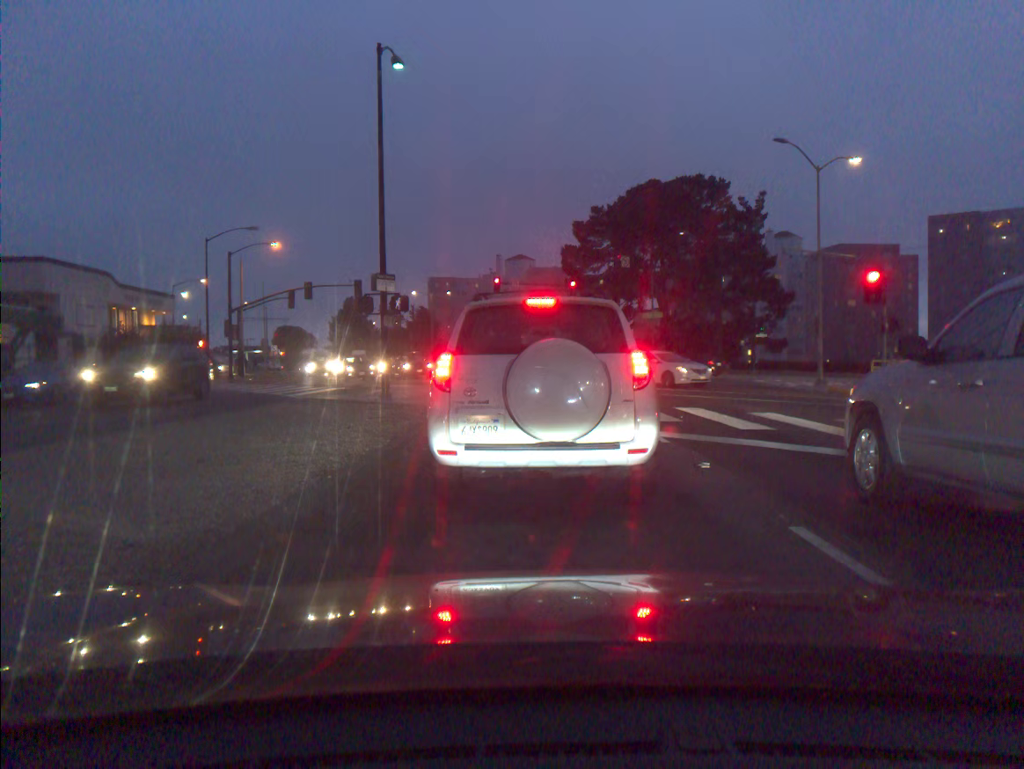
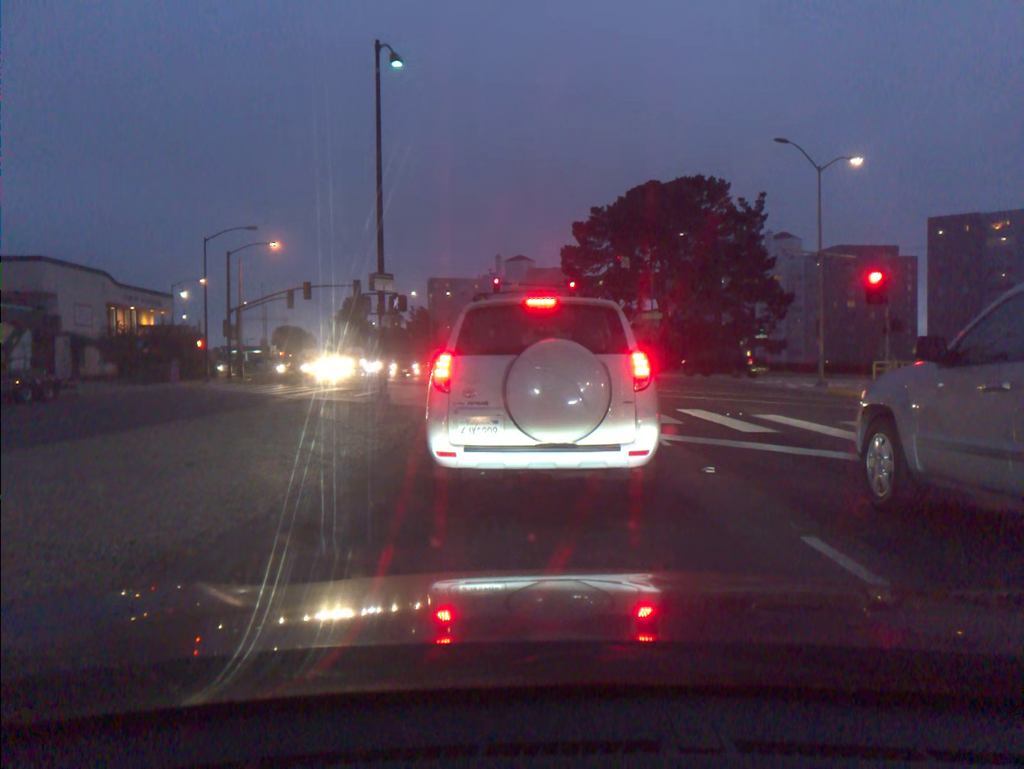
(0.0, +0.3) m; 0°
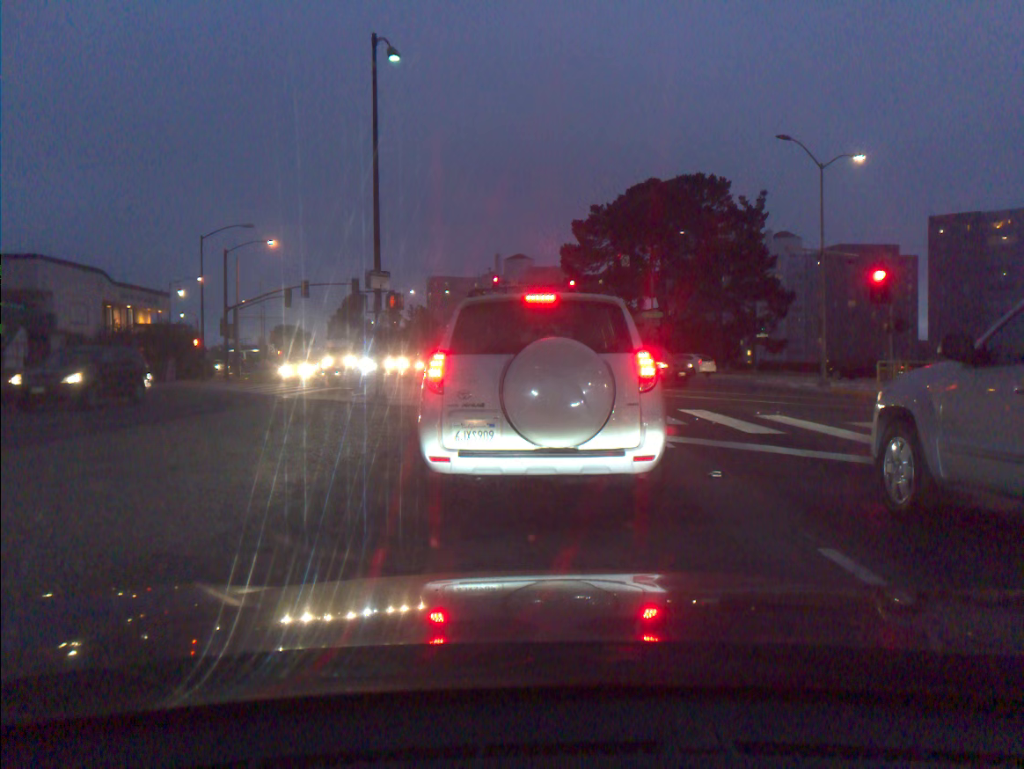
(0.0, +0.4) m; 0°
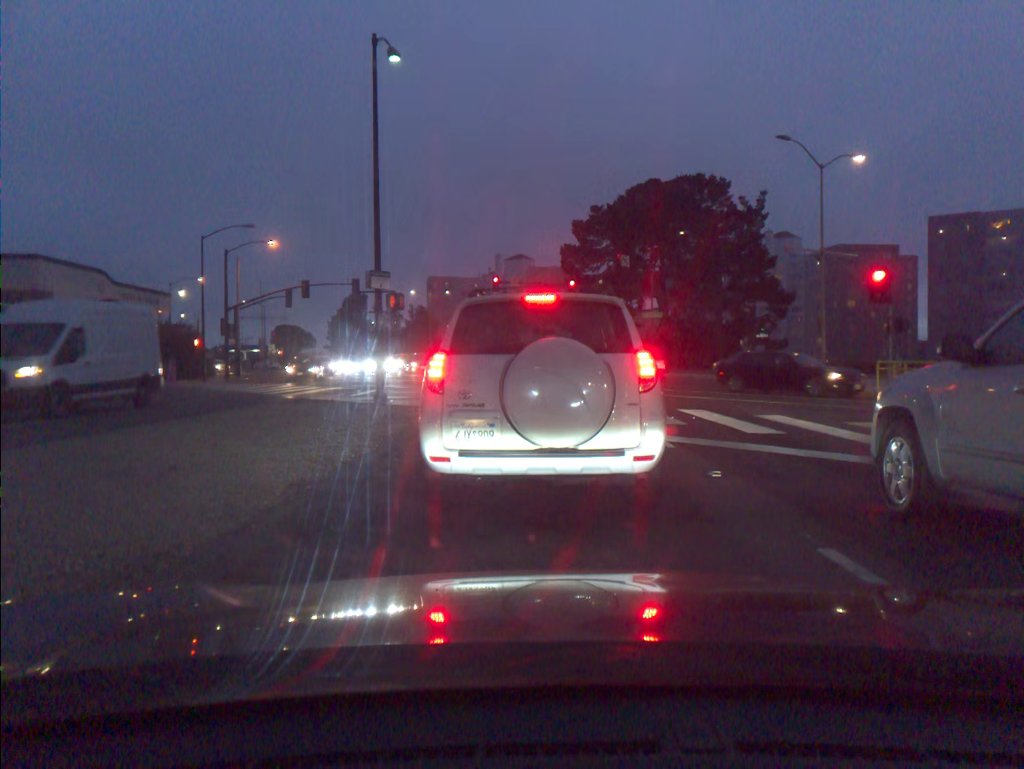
(0.0, 0.0) m; 0°
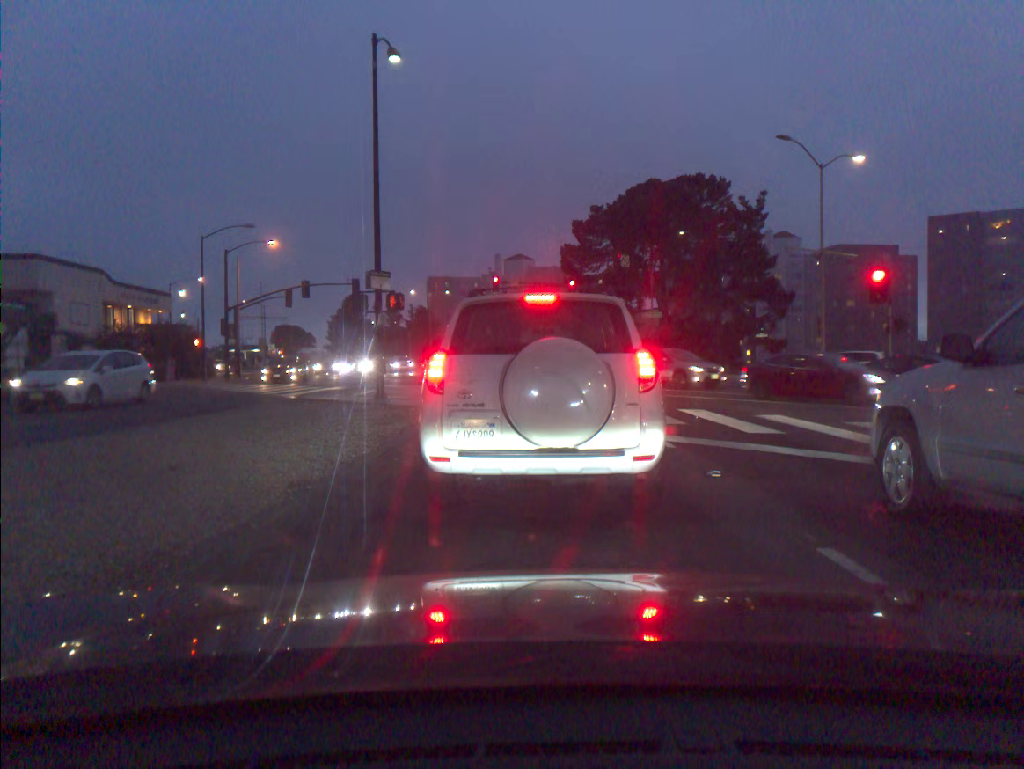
(0.0, 0.0) m; 0°
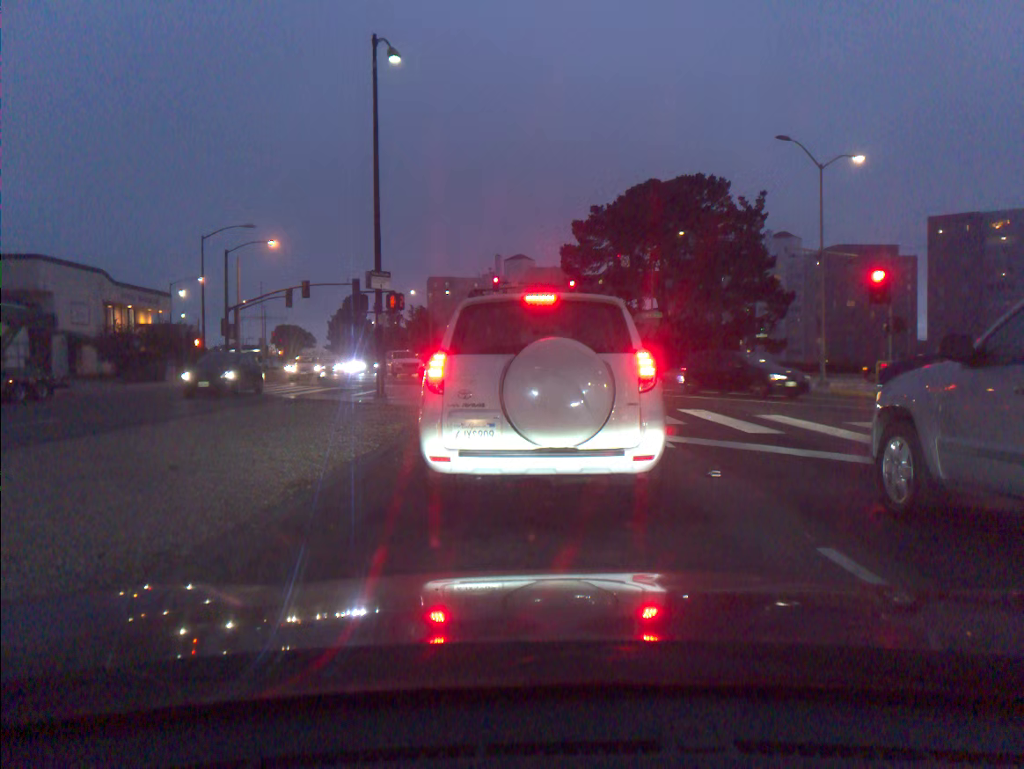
(0.0, 0.0) m; 0°
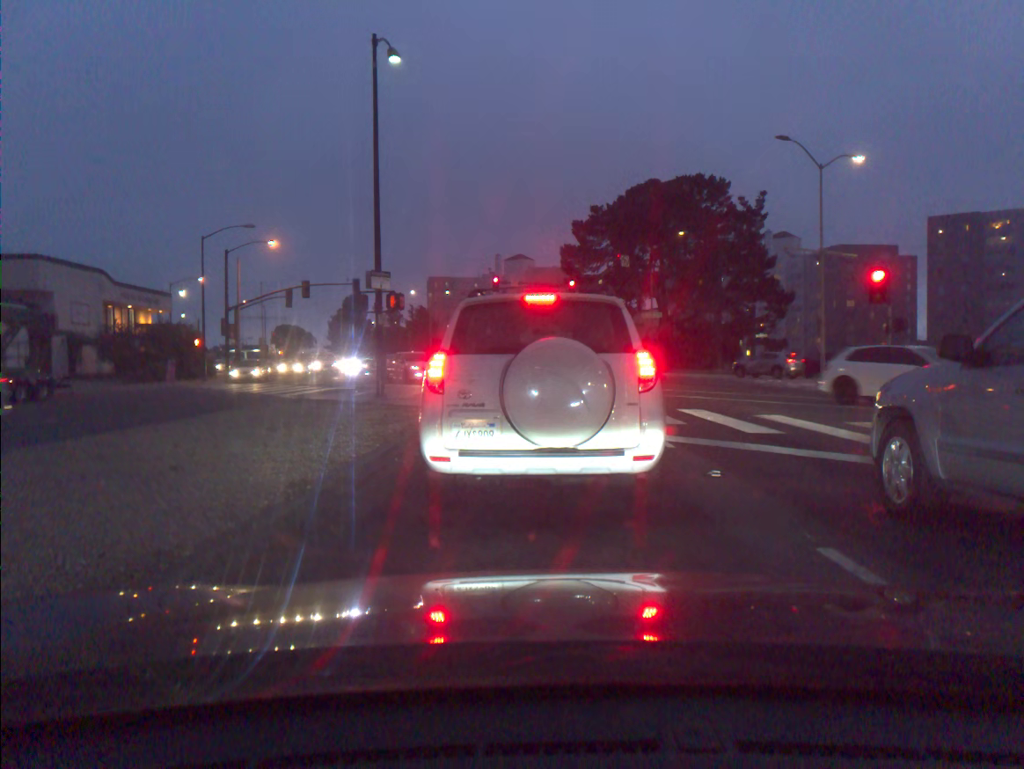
(0.0, 0.0) m; 0°
